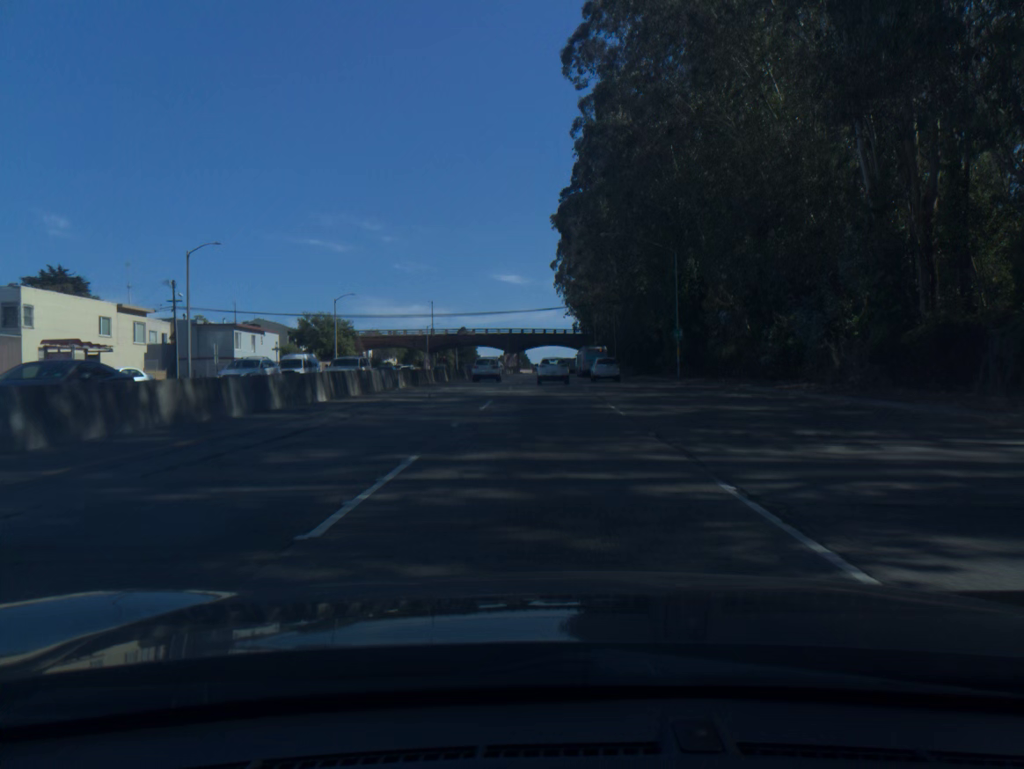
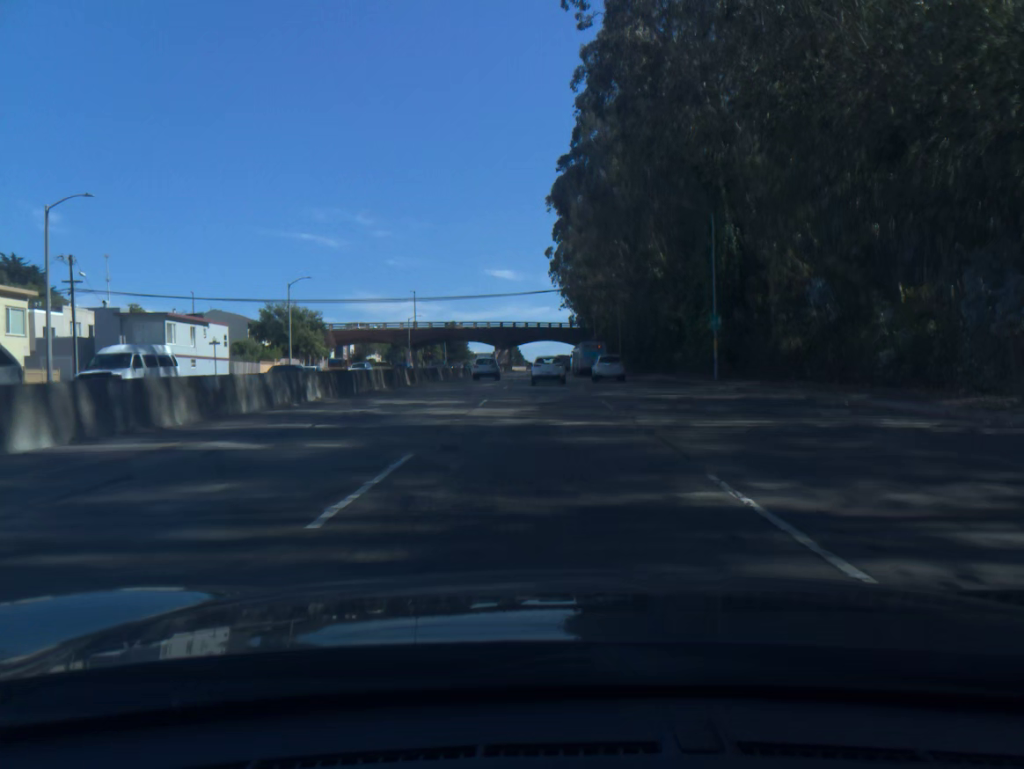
(0.0, +13.8) m; 0°
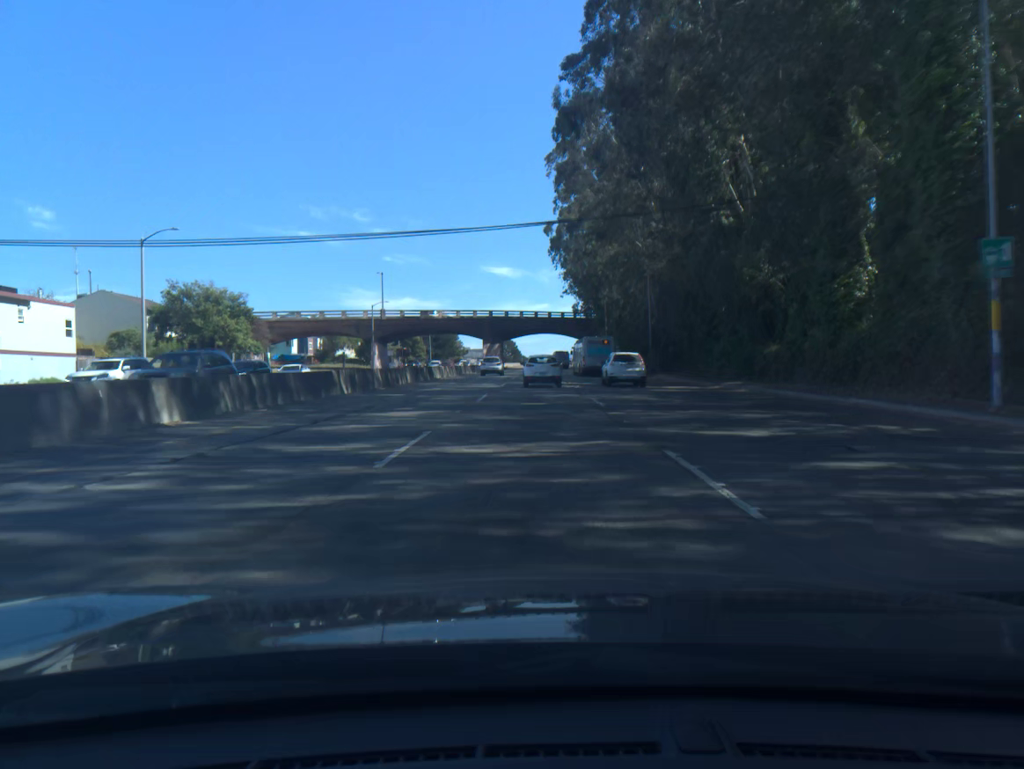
(+0.1, +26.8) m; 0°
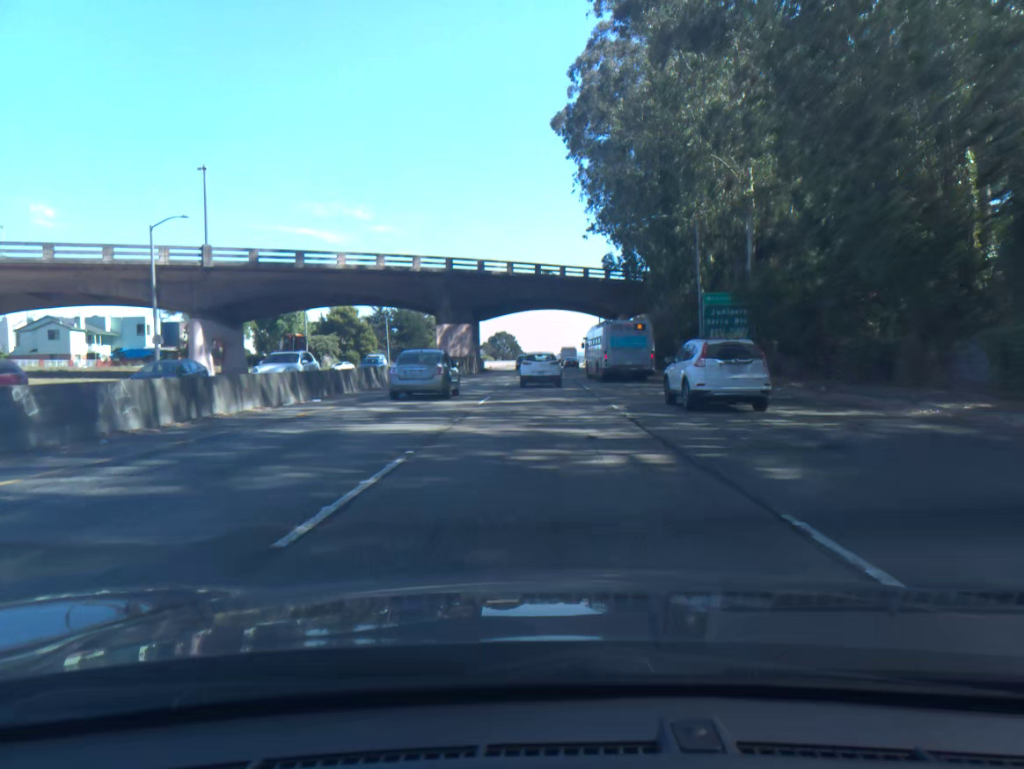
(-0.5, +62.4) m; 0°
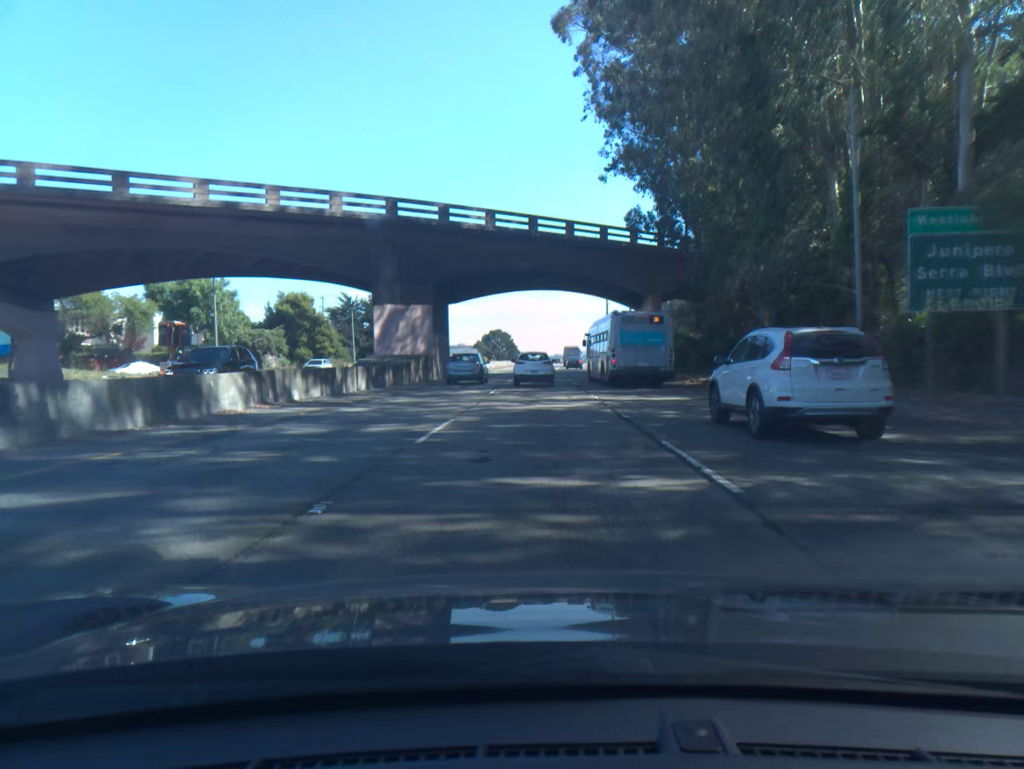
(+0.1, +23.9) m; 0°
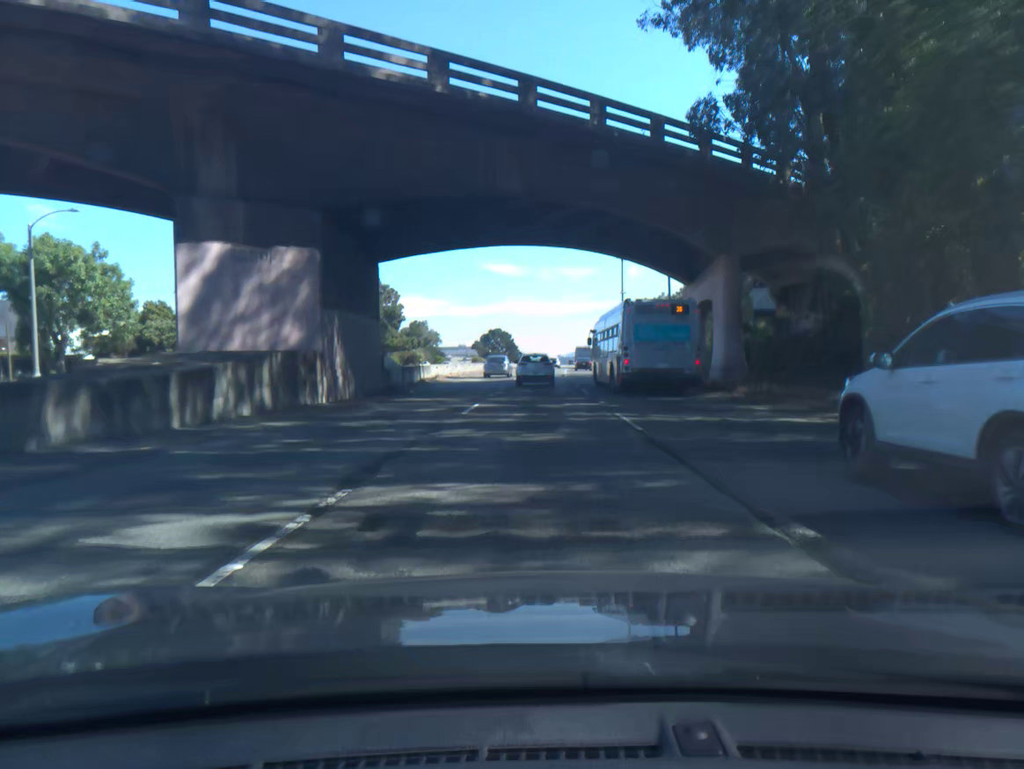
(0.0, +23.5) m; 0°
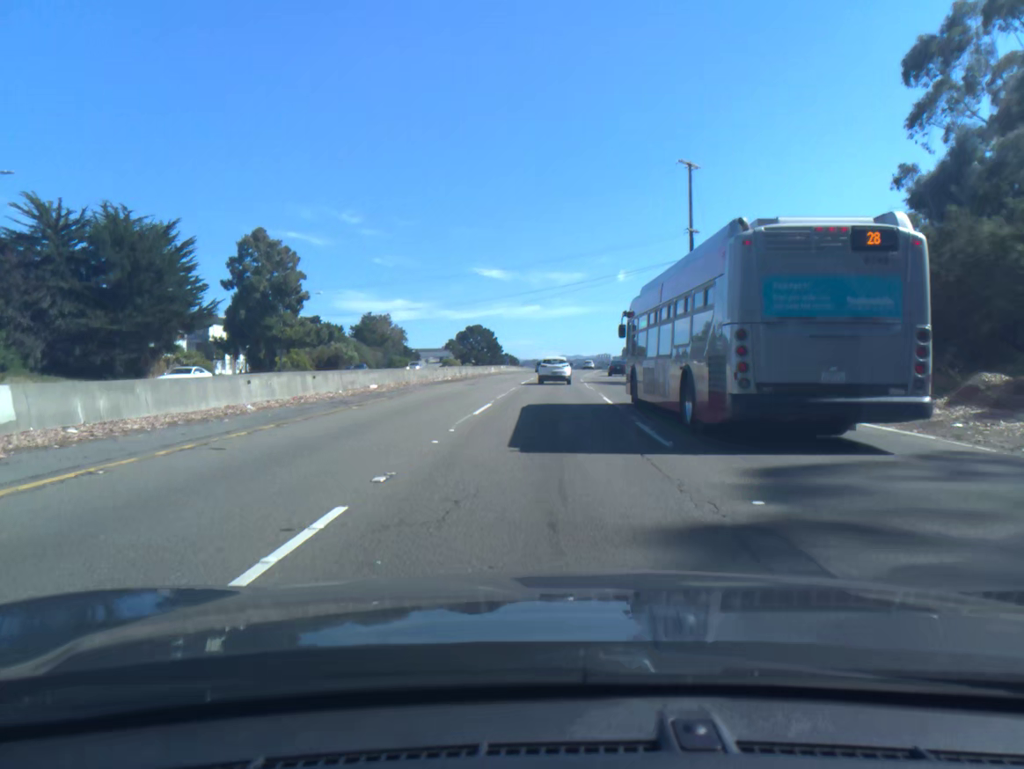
(+0.1, +58.1) m; +1°
